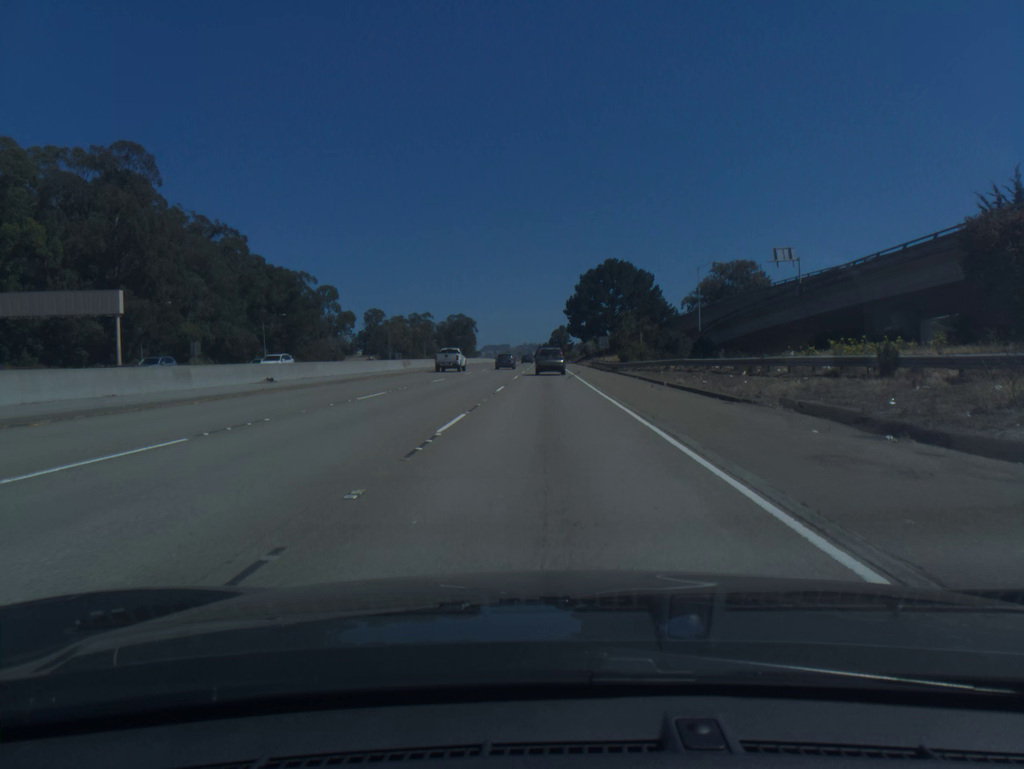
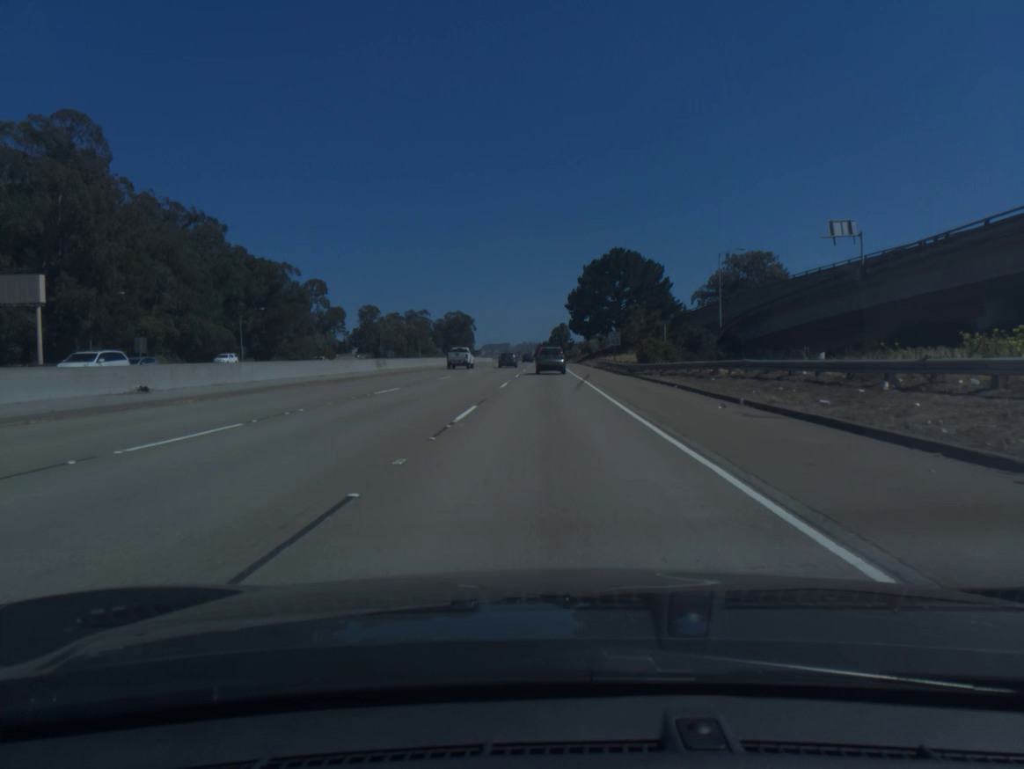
(0.0, +12.5) m; 0°
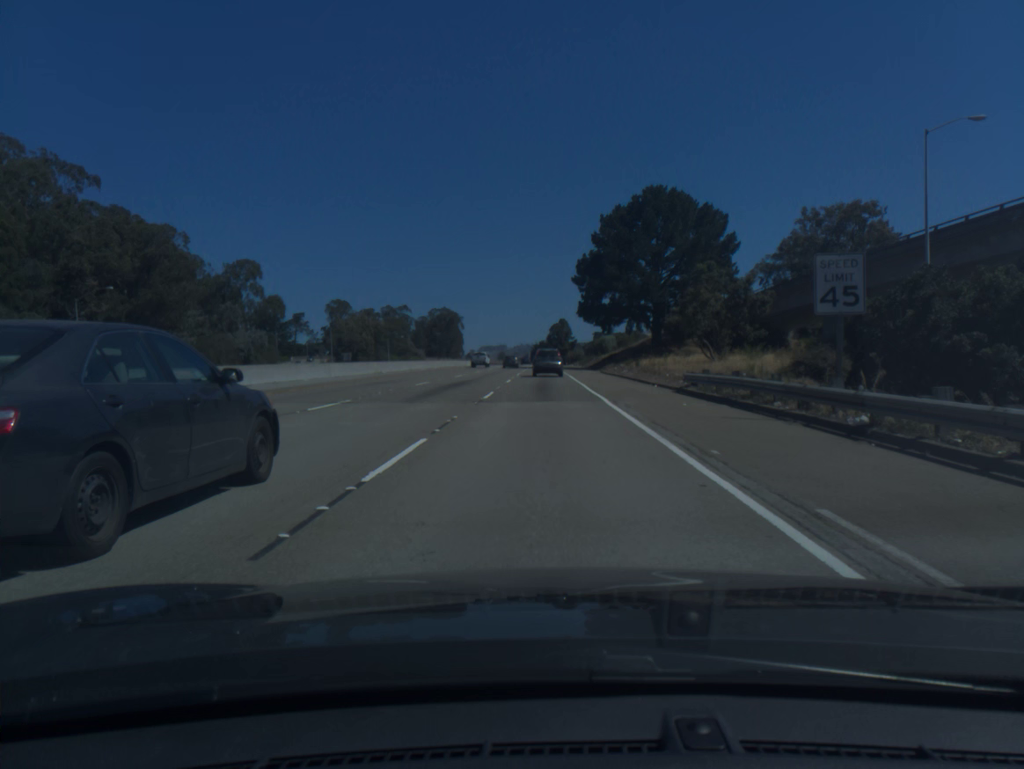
(+0.2, +50.1) m; 0°
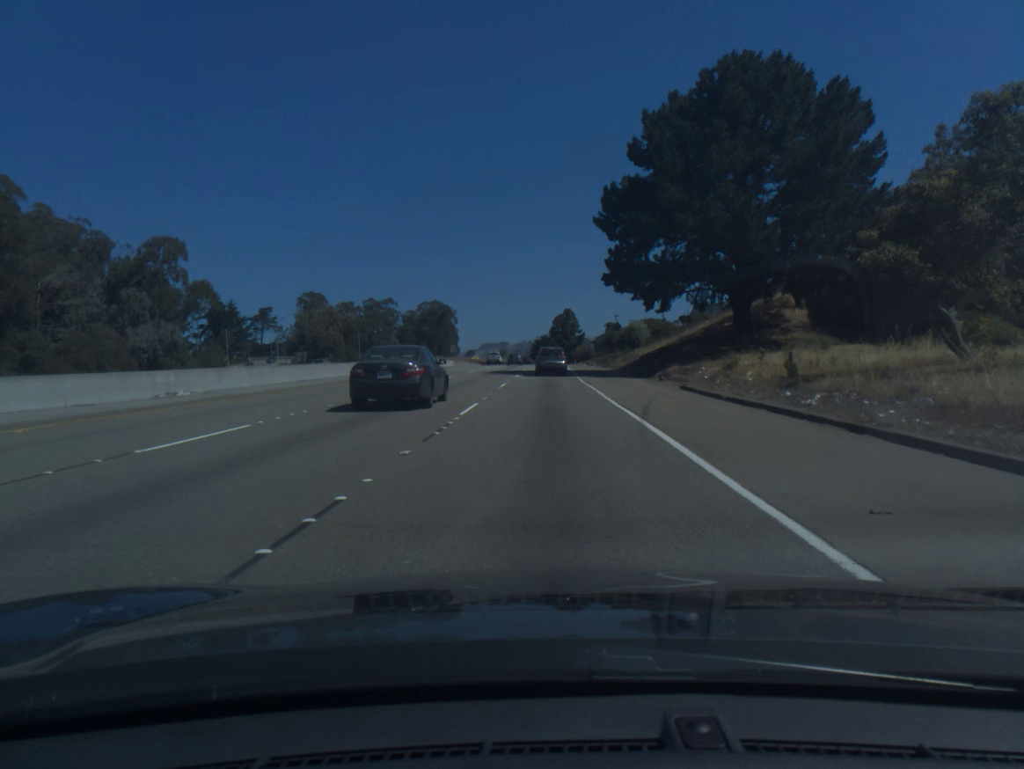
(-0.1, +37.3) m; 0°
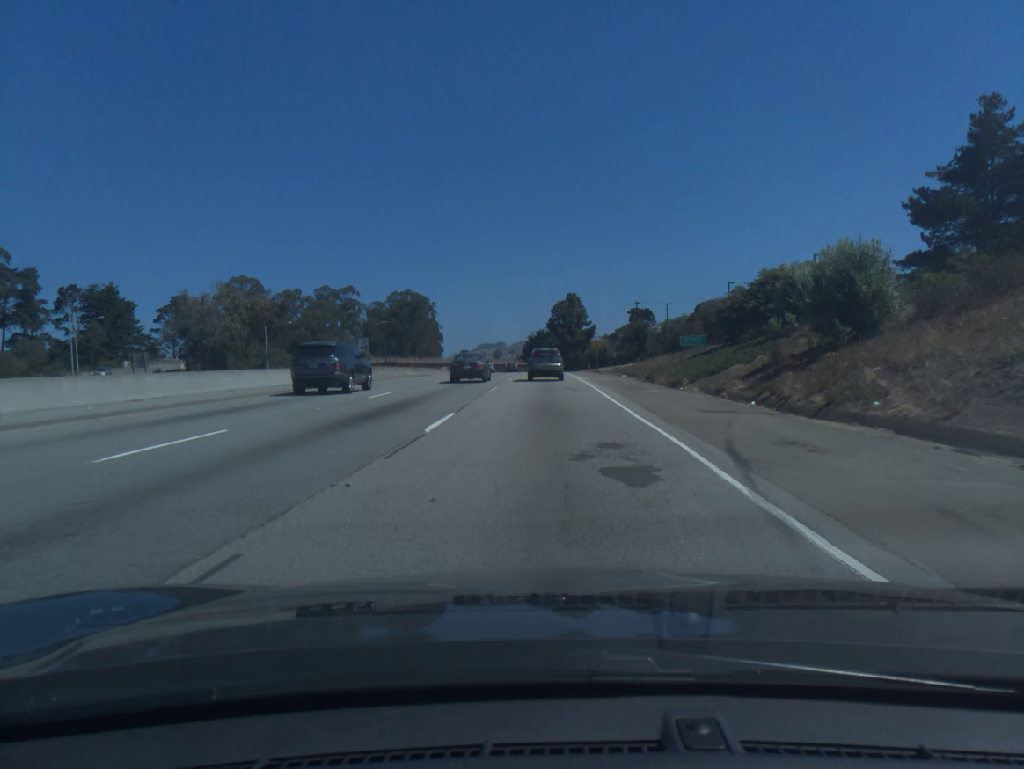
(+0.2, +60.4) m; 0°
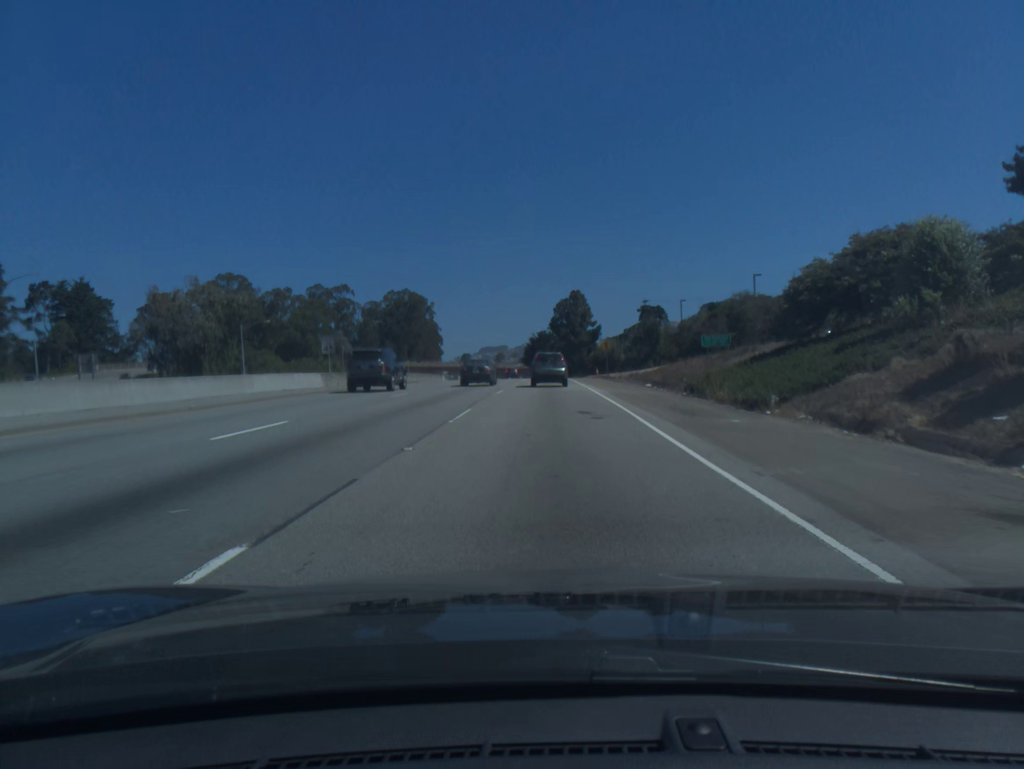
(0.0, +11.7) m; 0°
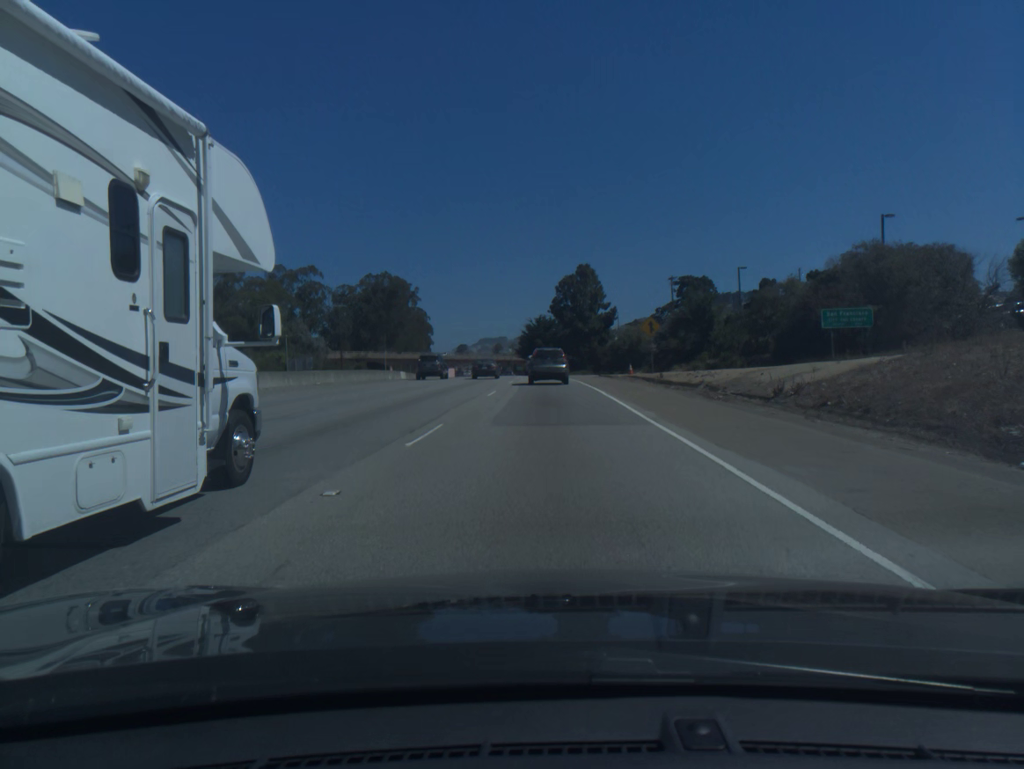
(0.0, +34.0) m; 0°
